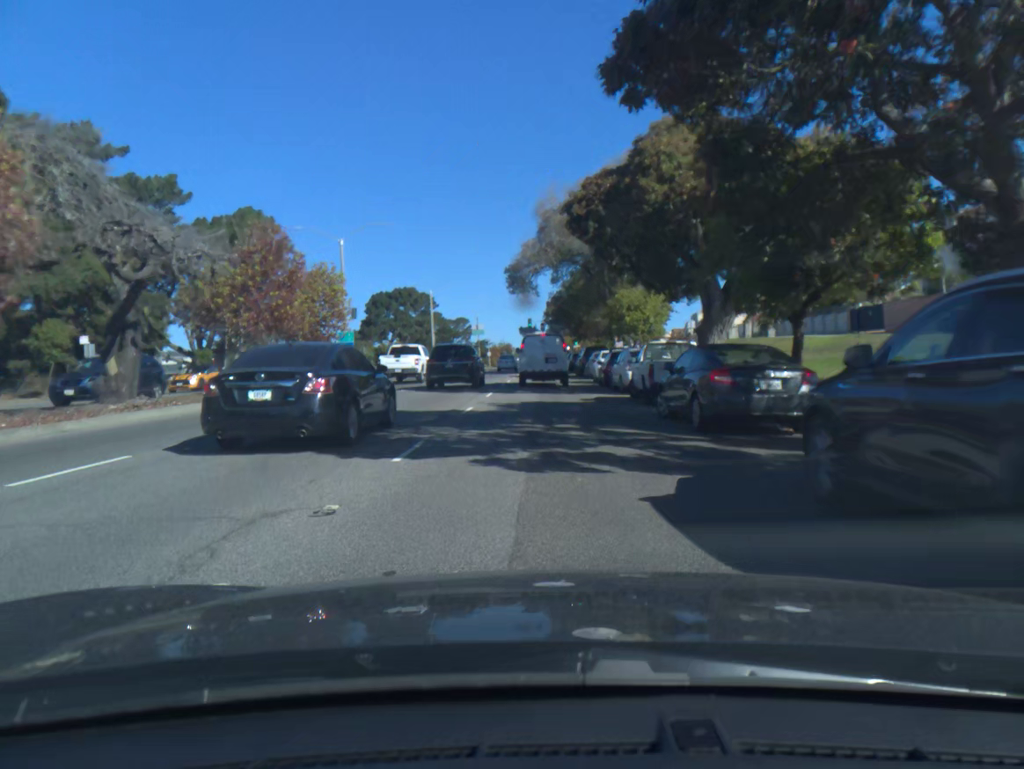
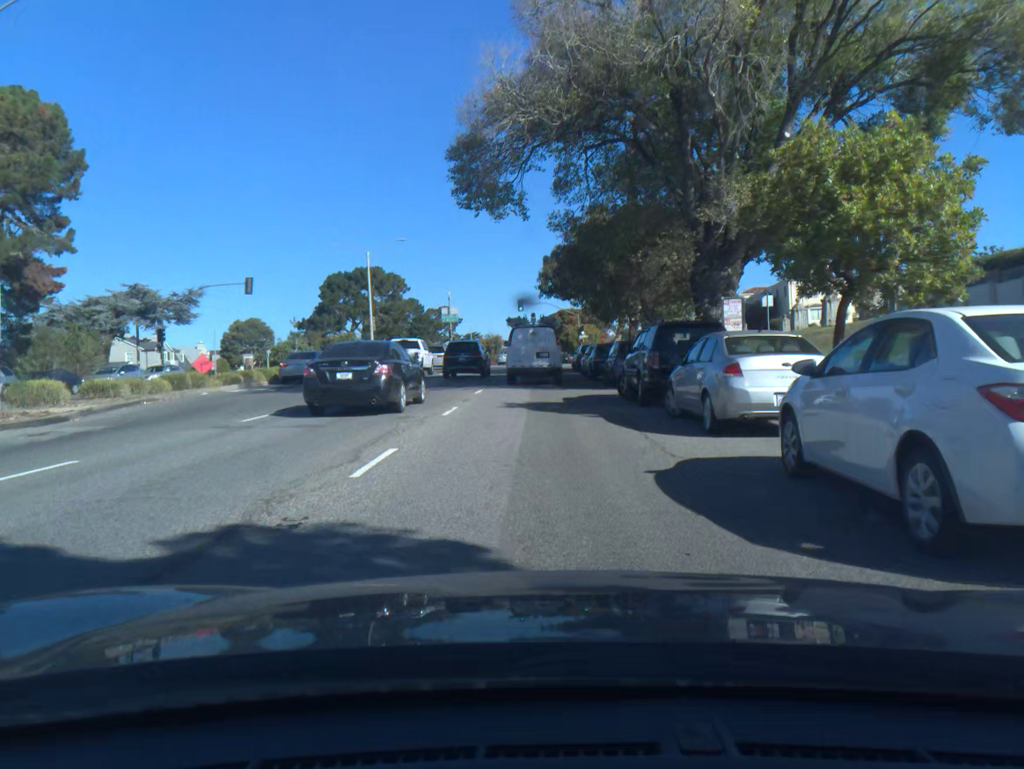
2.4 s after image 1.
(+0.2, +29.8) m; 0°
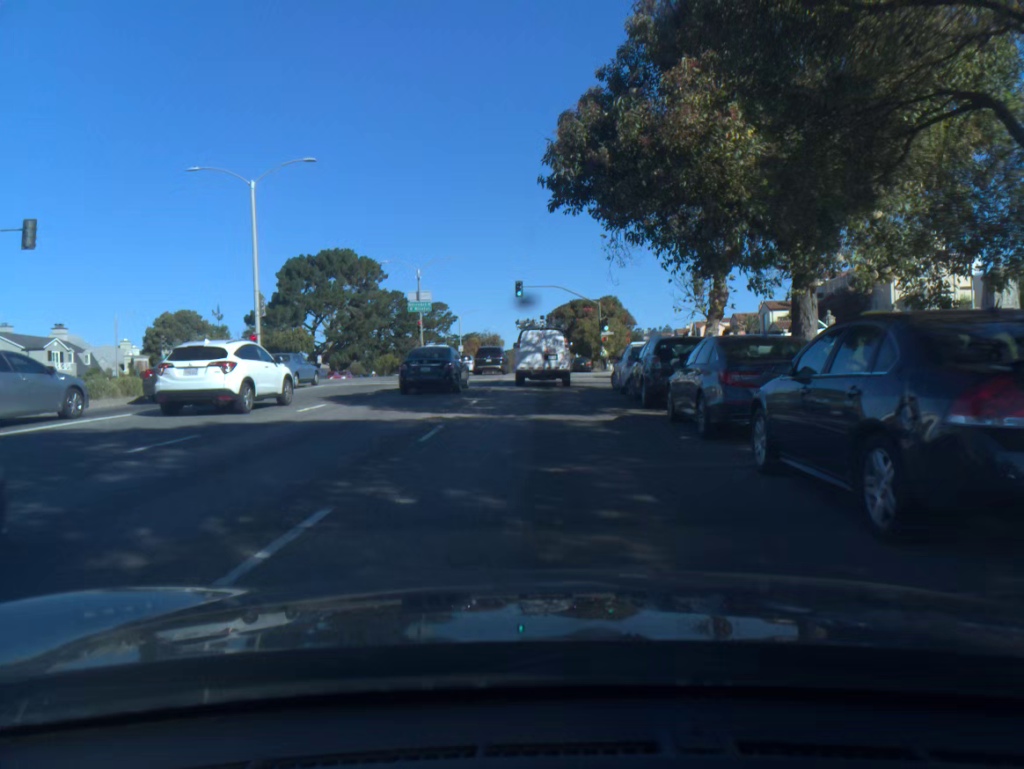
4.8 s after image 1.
(-0.1, +25.9) m; 0°
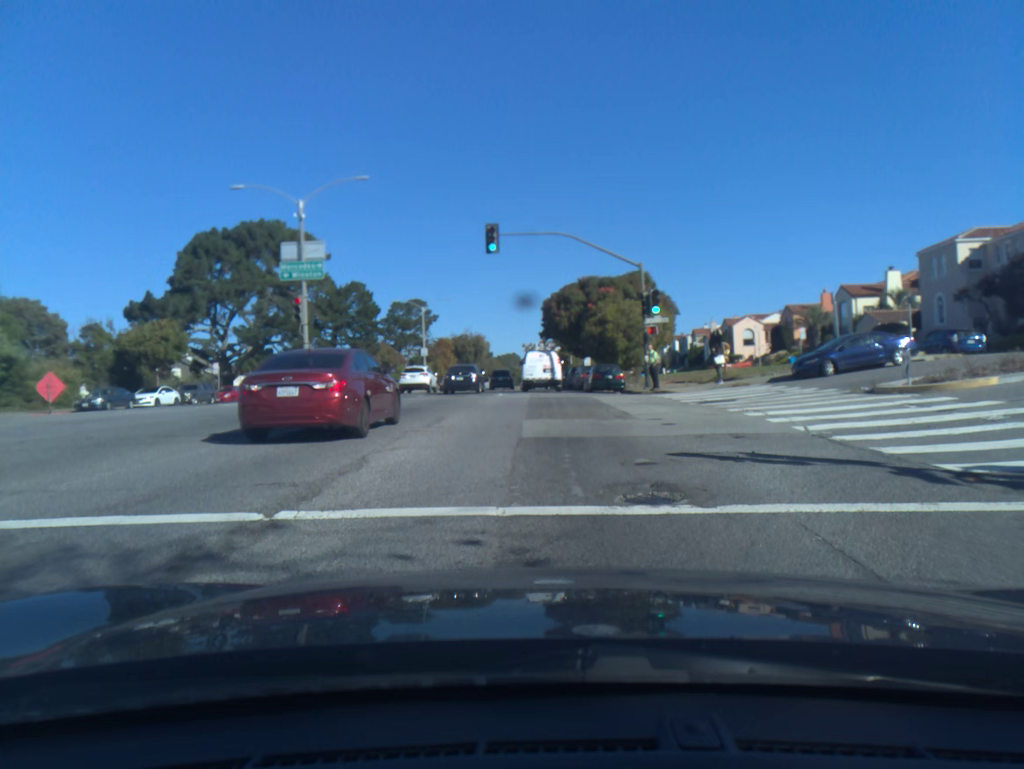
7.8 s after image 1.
(+0.2, +29.9) m; +1°
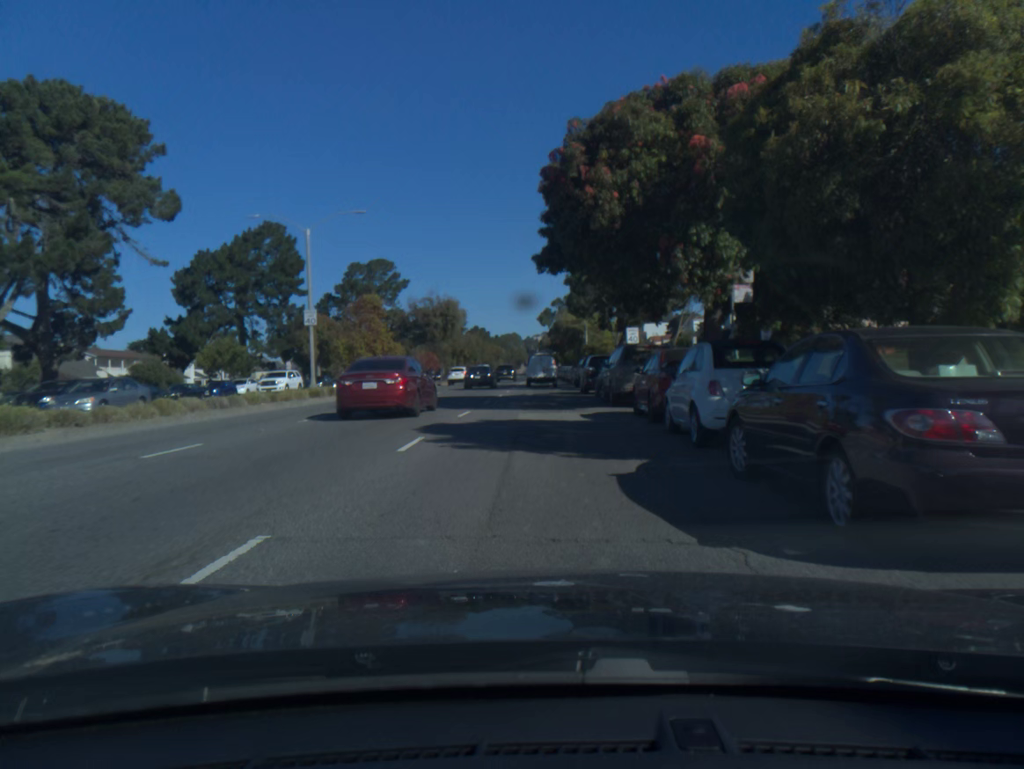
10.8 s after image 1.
(-0.1, +37.4) m; 0°
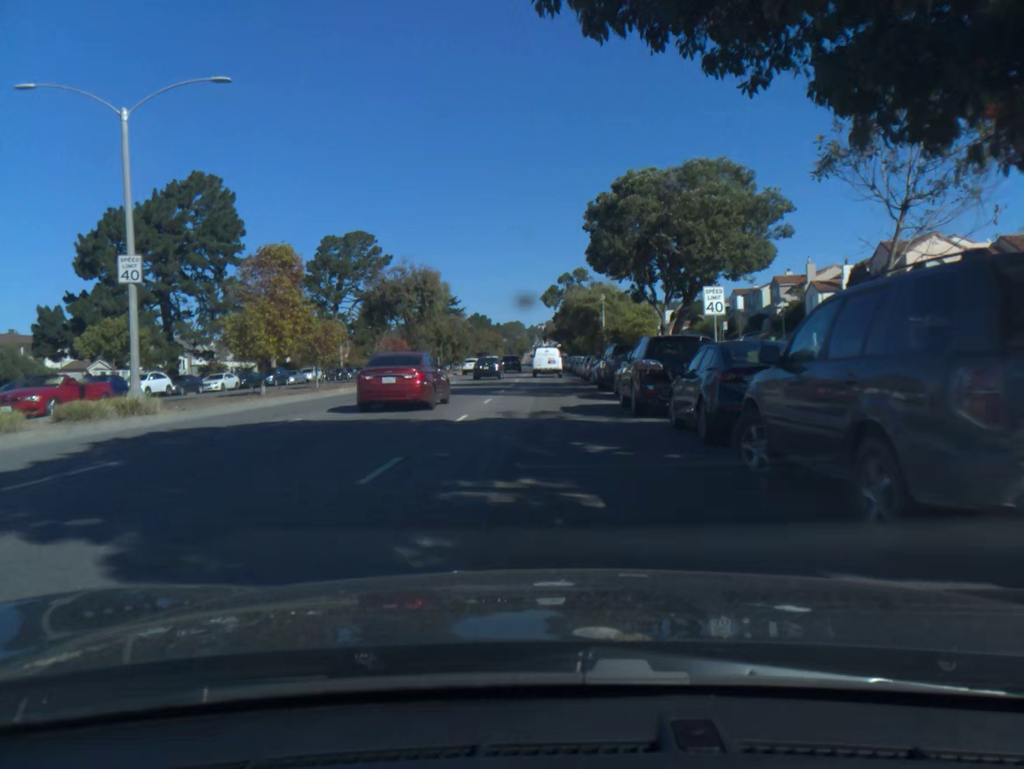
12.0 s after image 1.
(-0.1, +17.3) m; -1°
